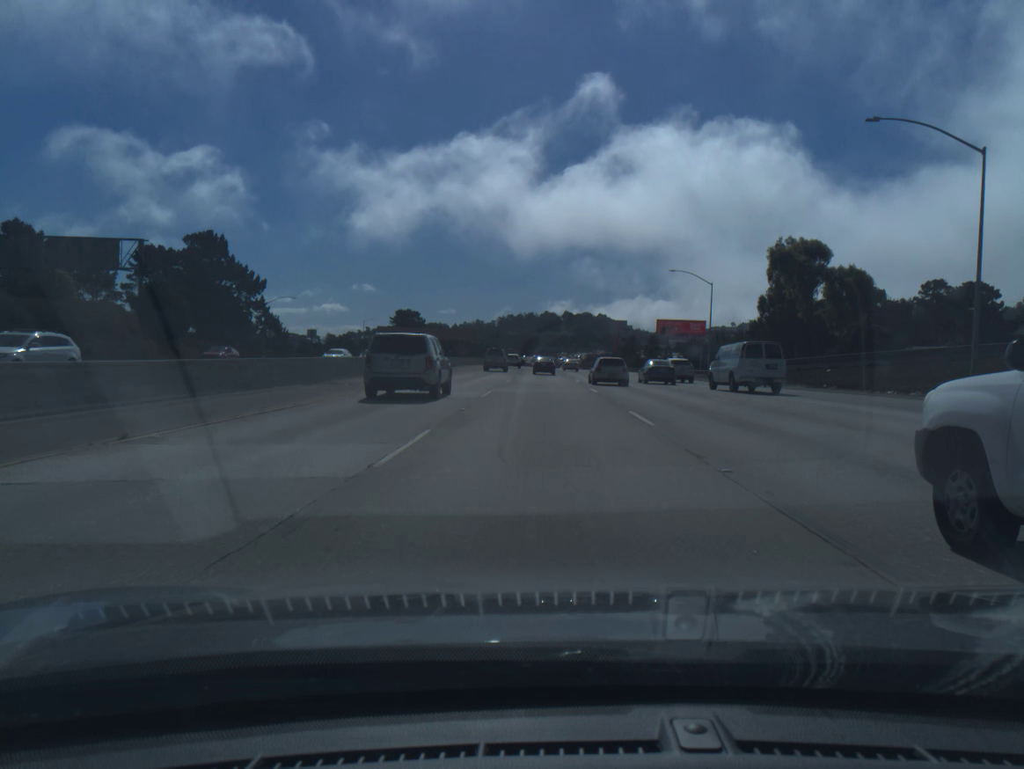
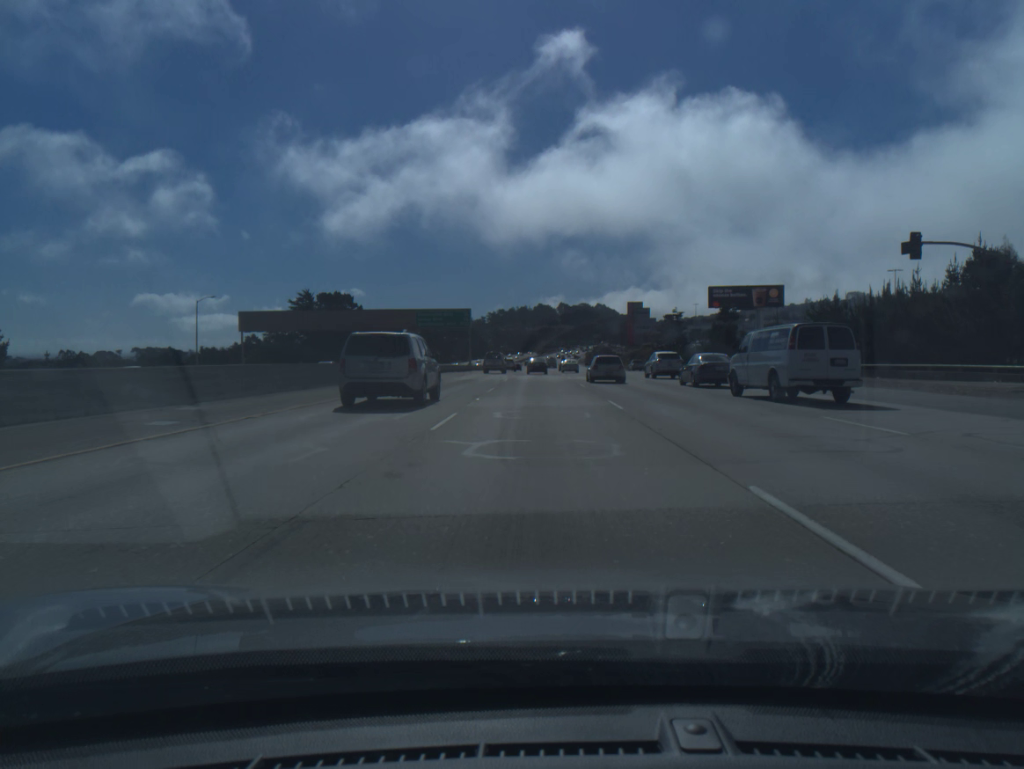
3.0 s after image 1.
(+0.1, +83.3) m; 0°
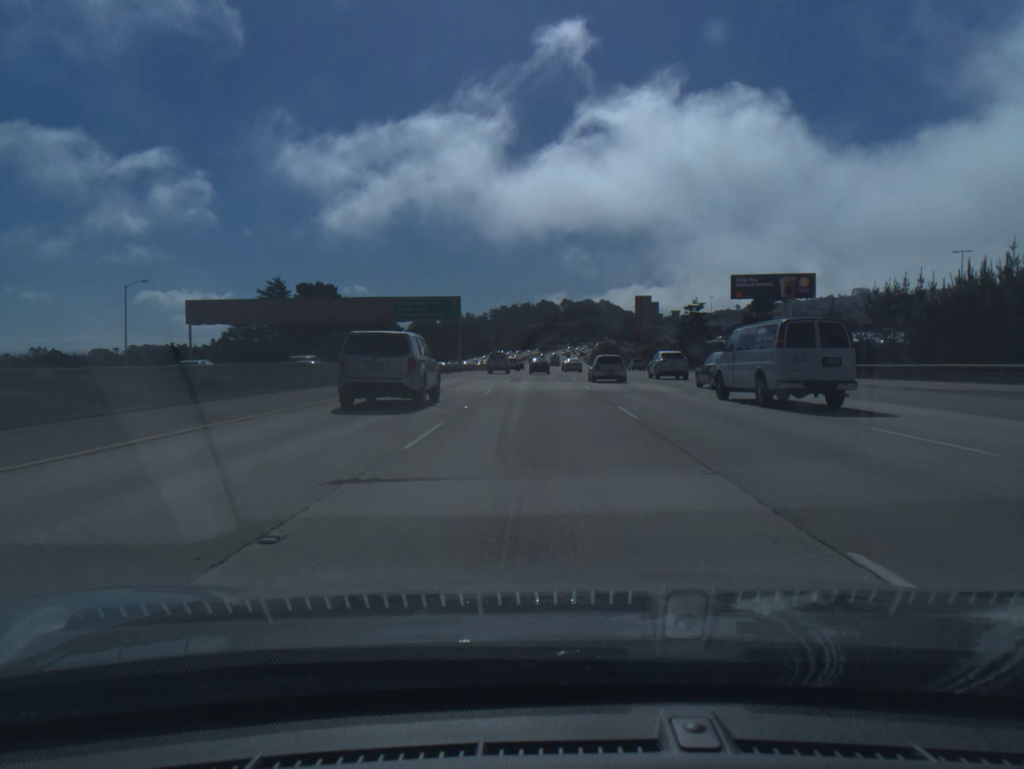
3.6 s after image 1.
(0.0, +17.0) m; 0°
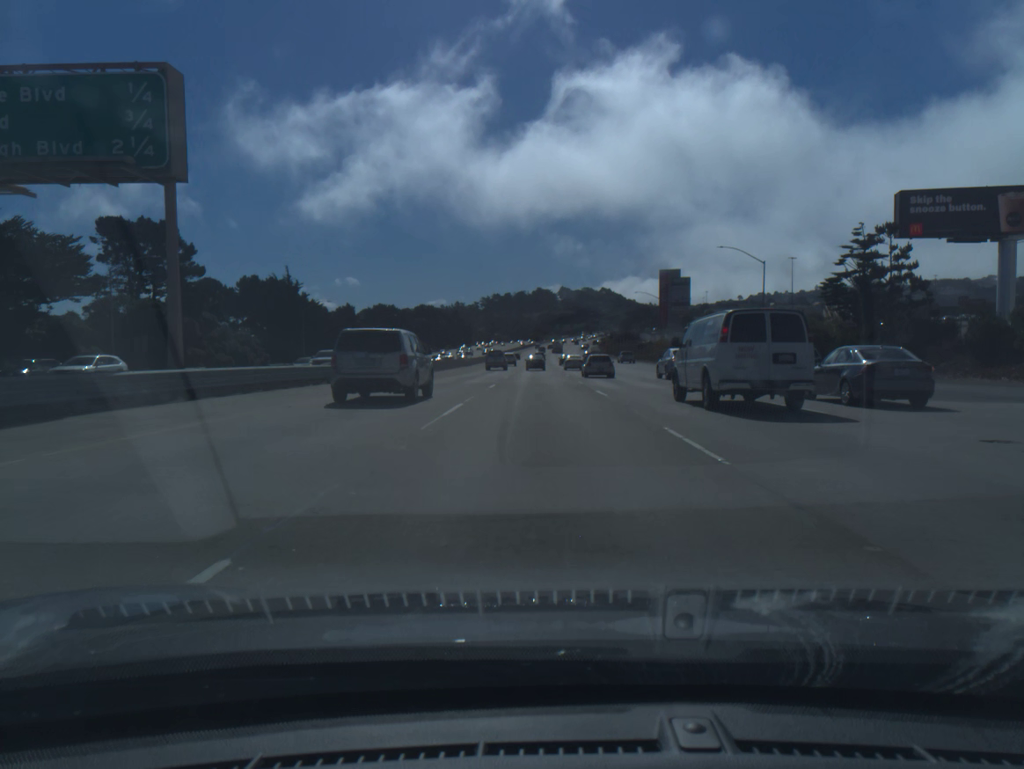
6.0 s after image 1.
(0.0, +68.7) m; 0°
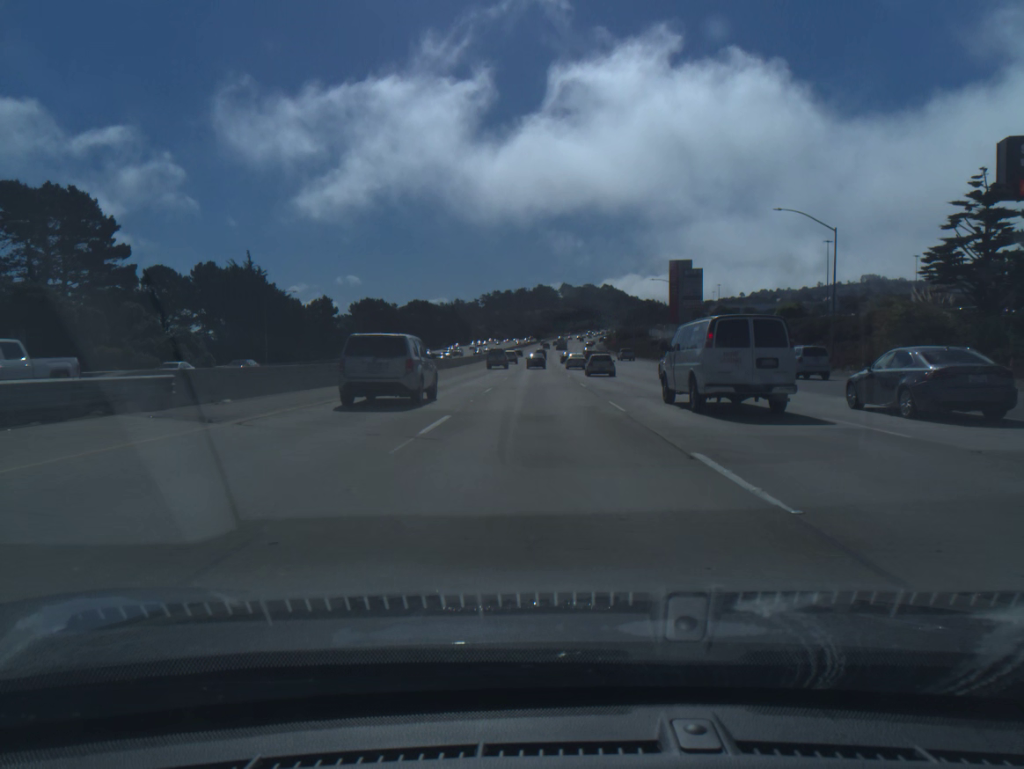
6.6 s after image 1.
(0.0, +17.1) m; 0°
